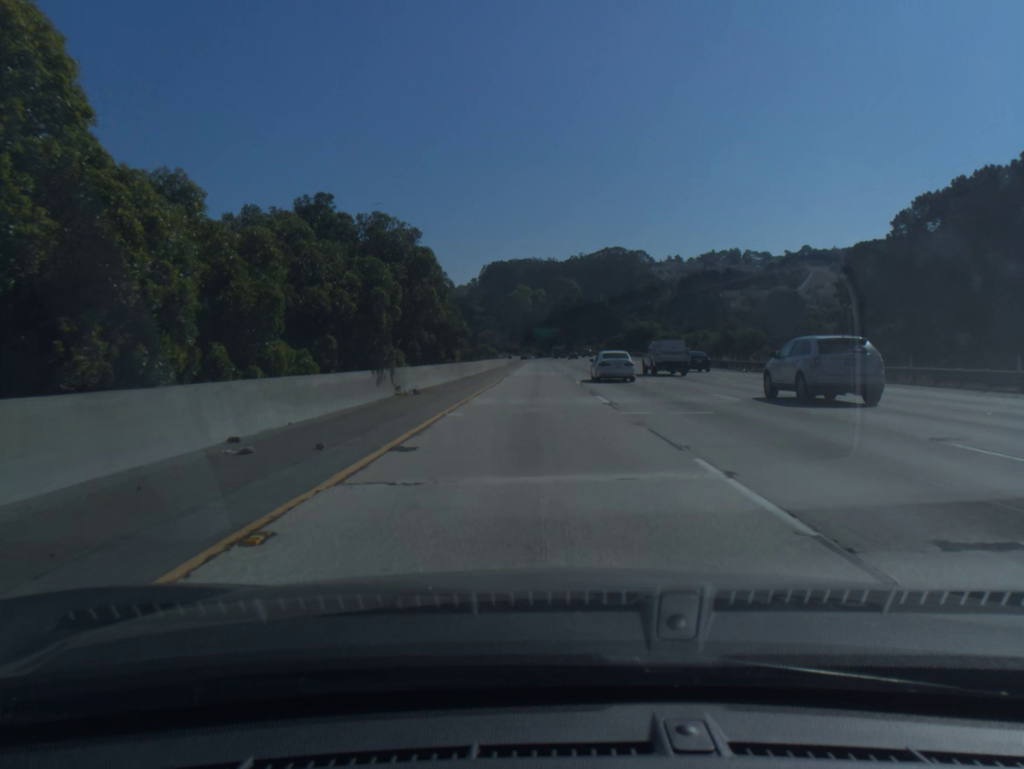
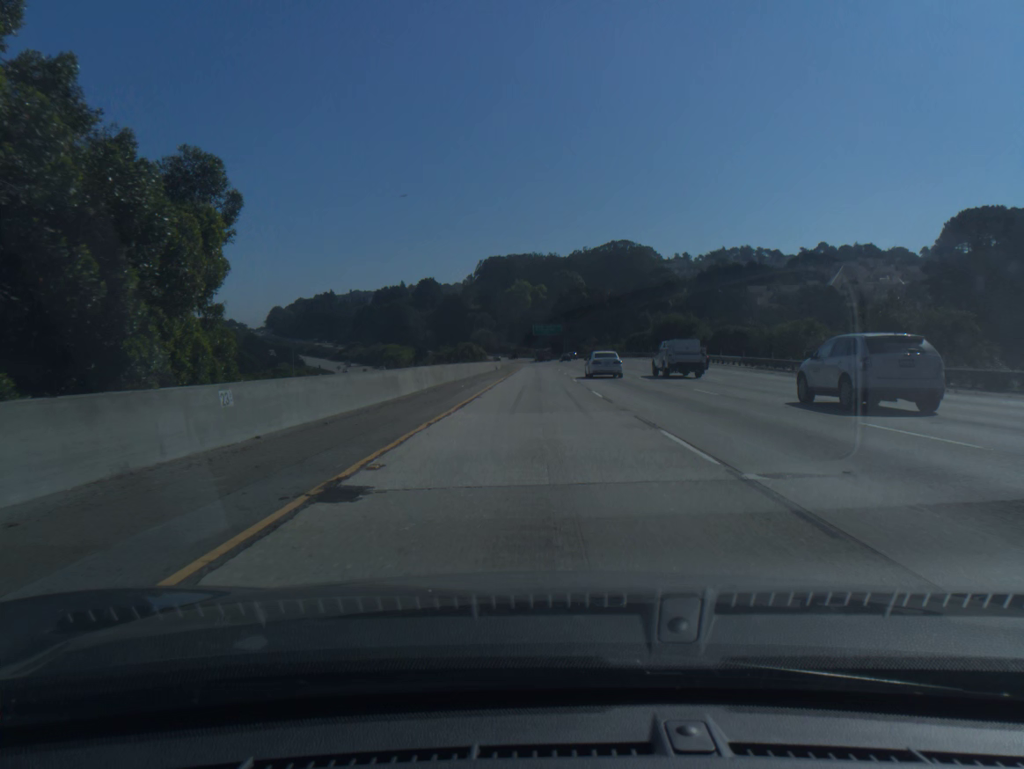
(-0.1, +40.7) m; 0°
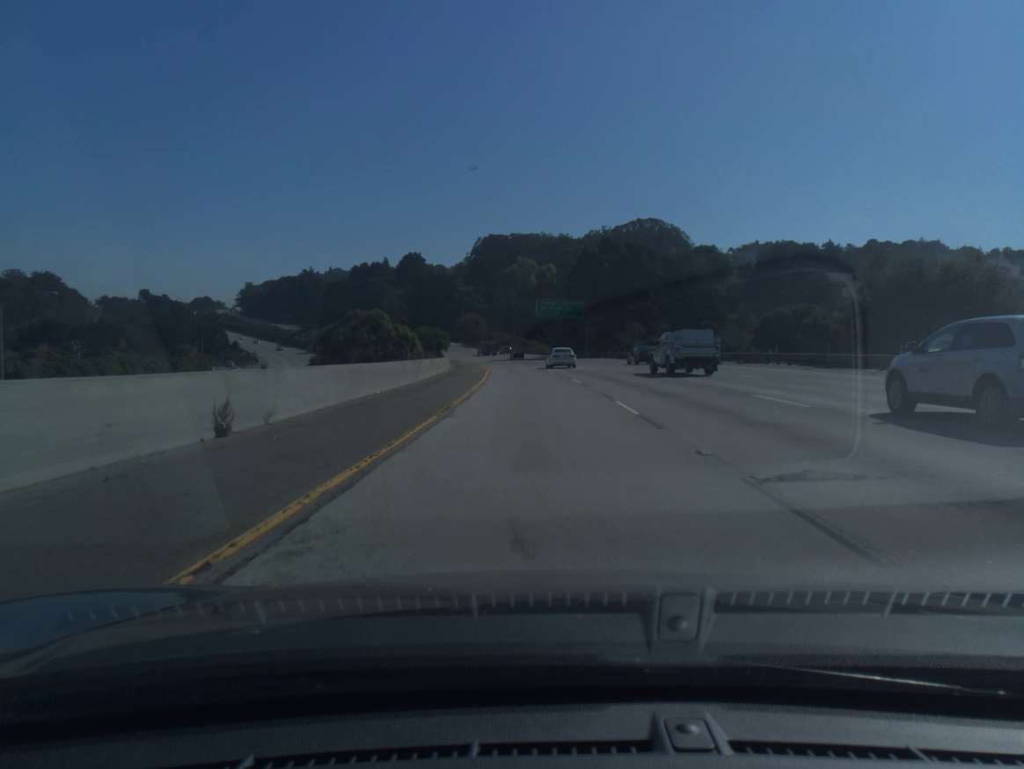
(+0.1, +81.3) m; 0°
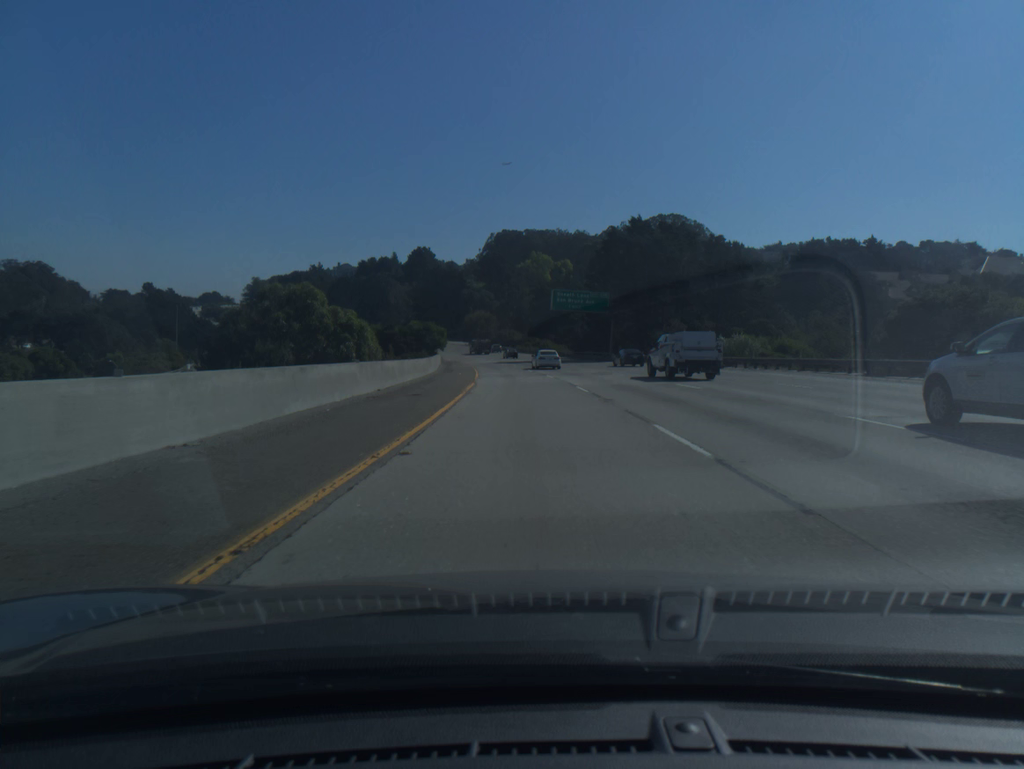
(-0.1, +20.3) m; -1°
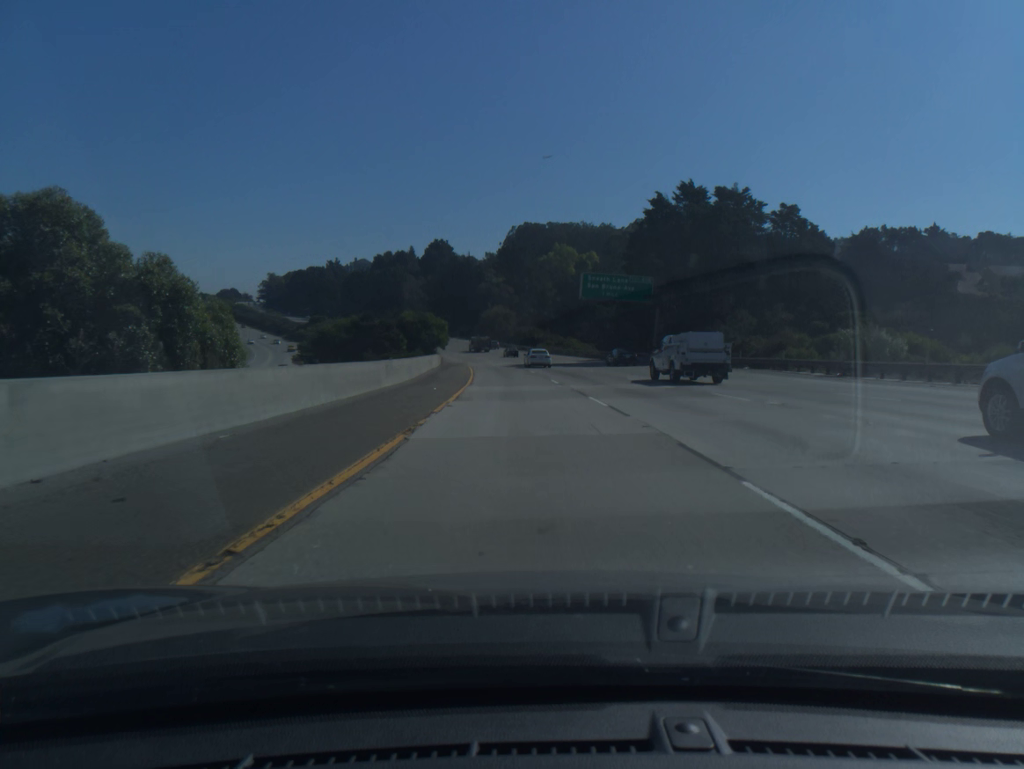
(-0.3, +20.3) m; -2°
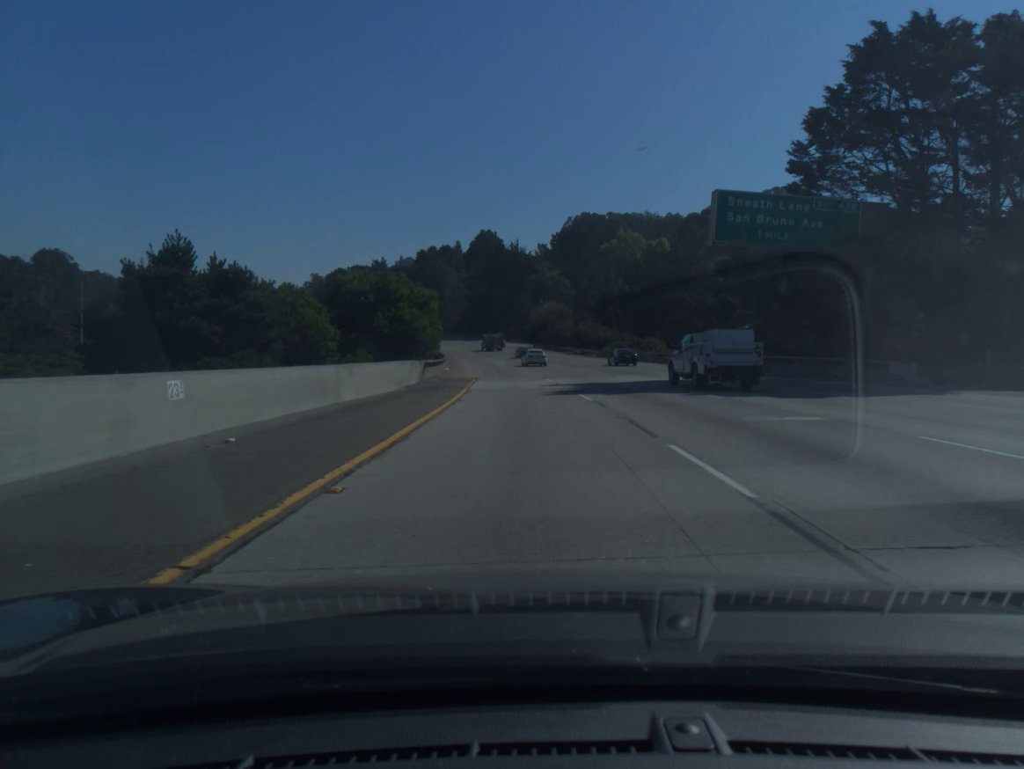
(-1.4, +40.4) m; -4°
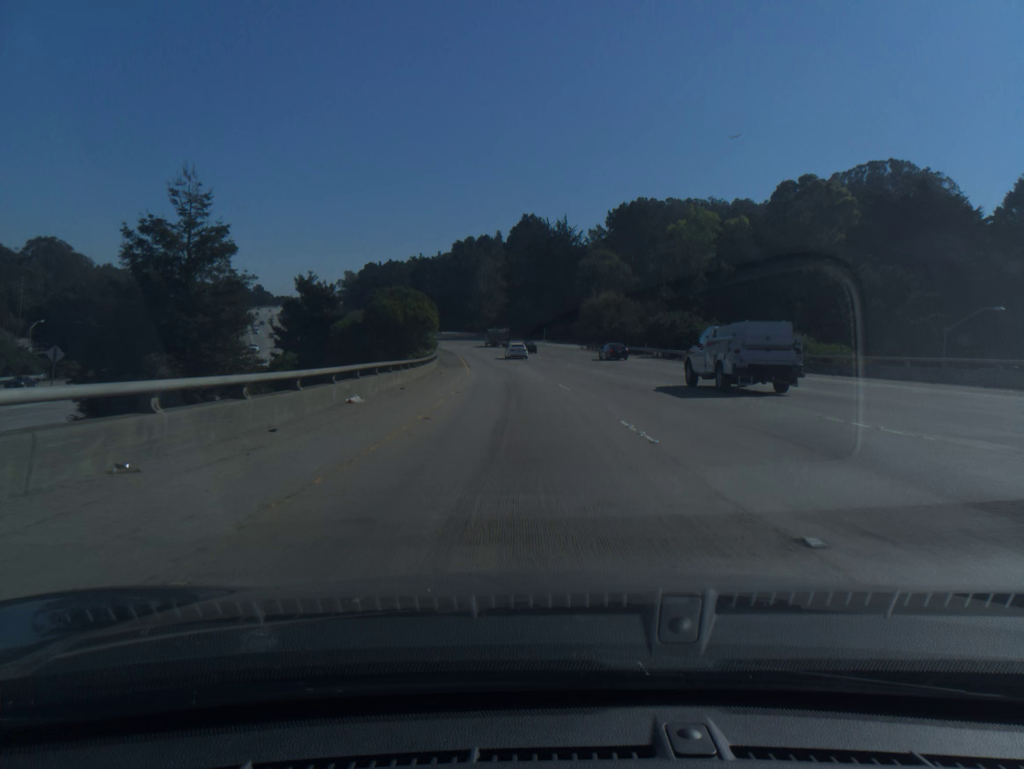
(-1.2, +40.4) m; -3°
